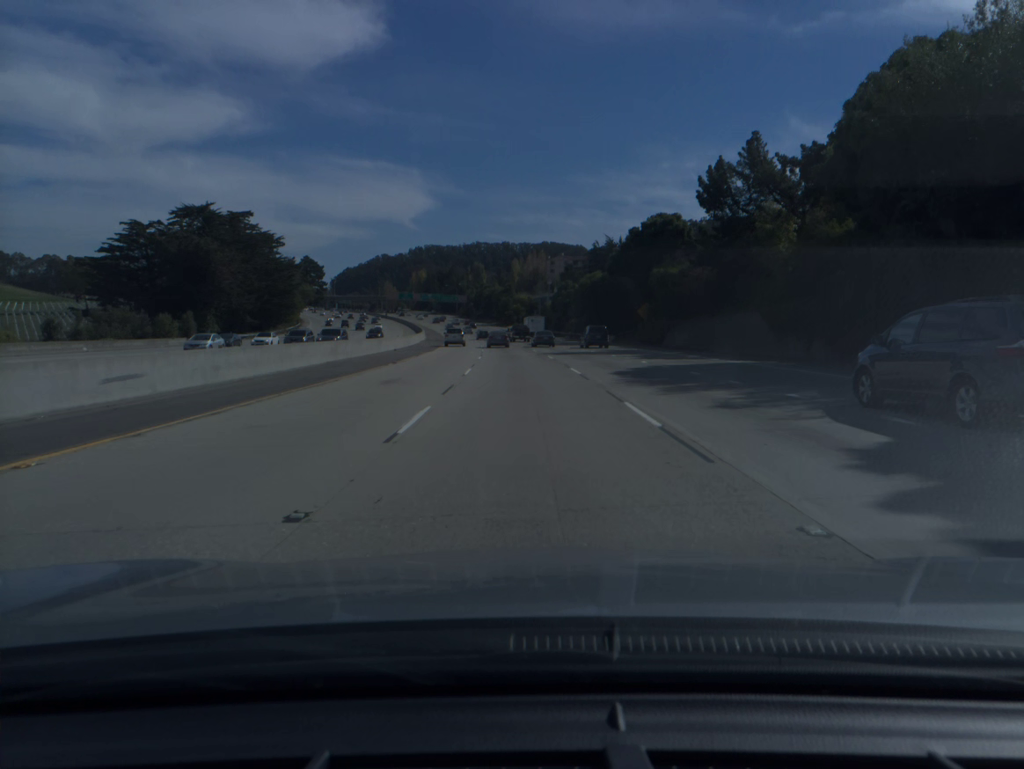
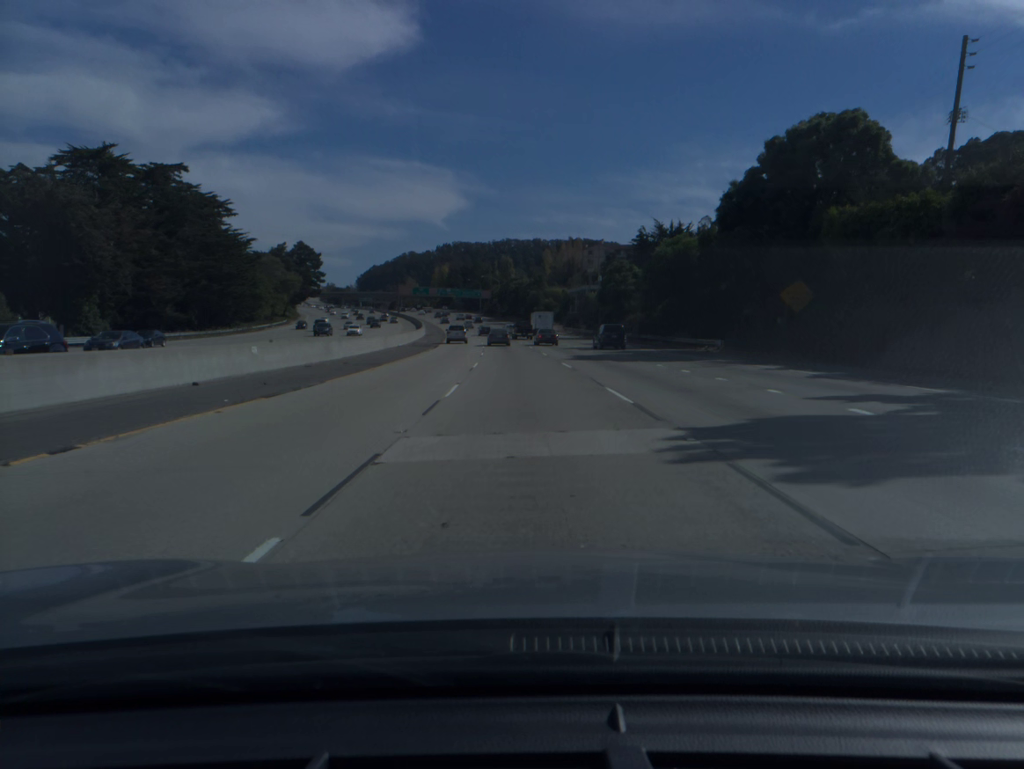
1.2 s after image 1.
(-0.8, +38.8) m; -2°
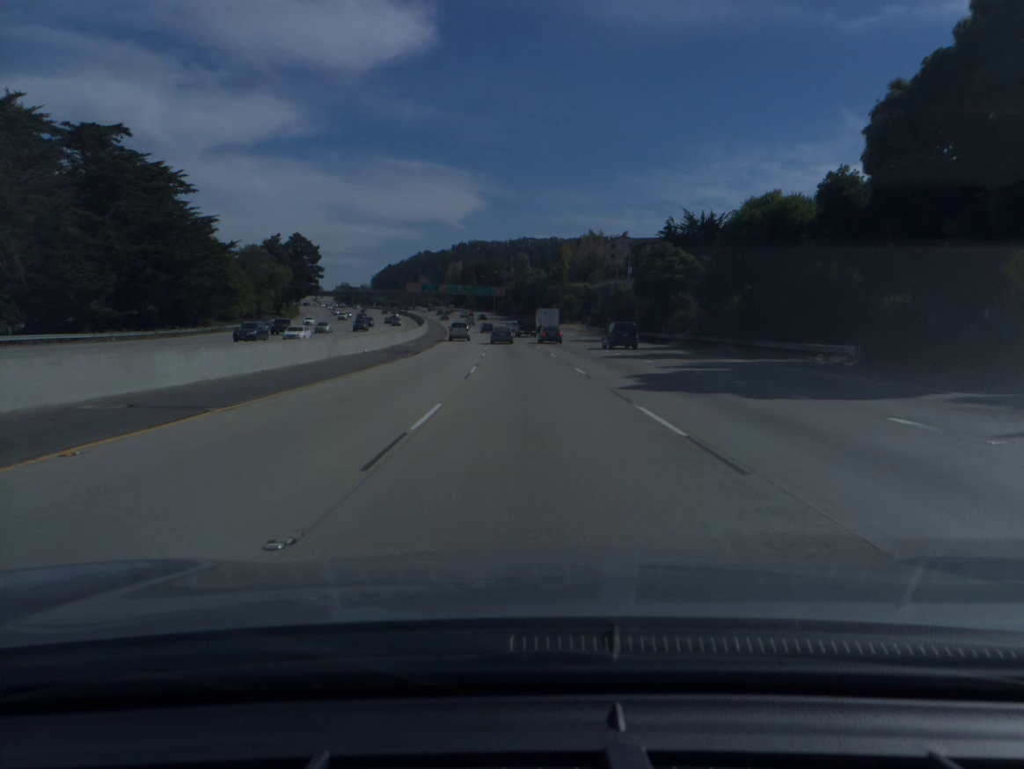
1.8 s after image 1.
(-0.2, +19.3) m; -1°
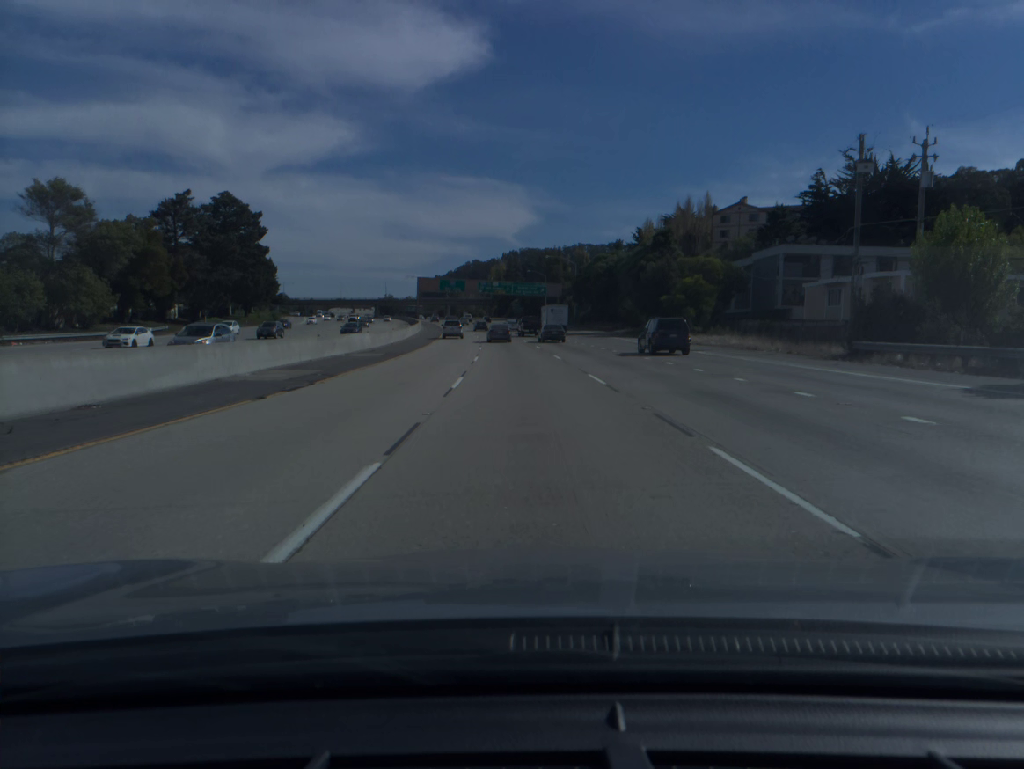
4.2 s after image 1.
(-2.7, +76.1) m; -4°
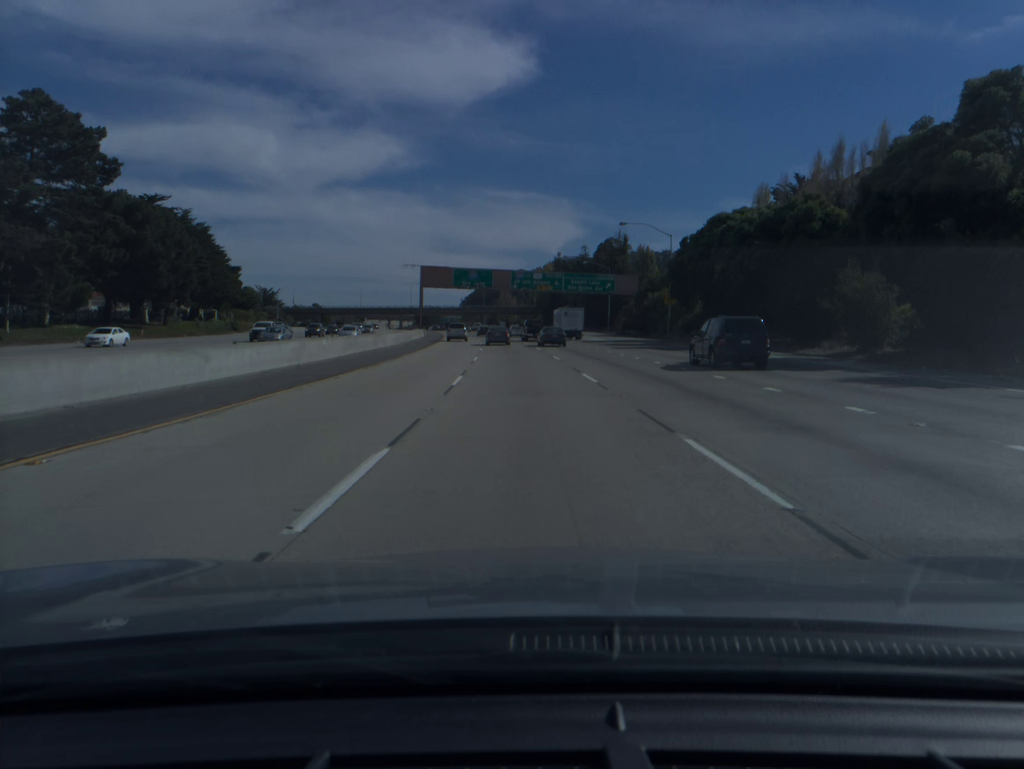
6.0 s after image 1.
(-1.7, +56.1) m; -3°
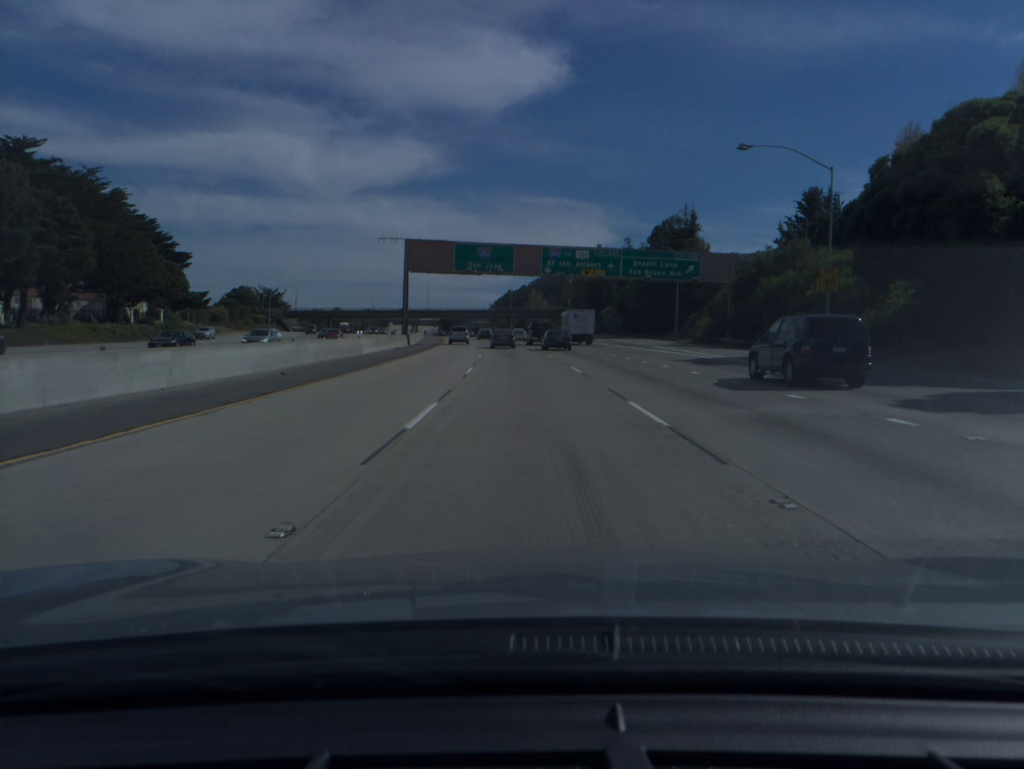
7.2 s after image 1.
(-0.7, +37.2) m; -2°
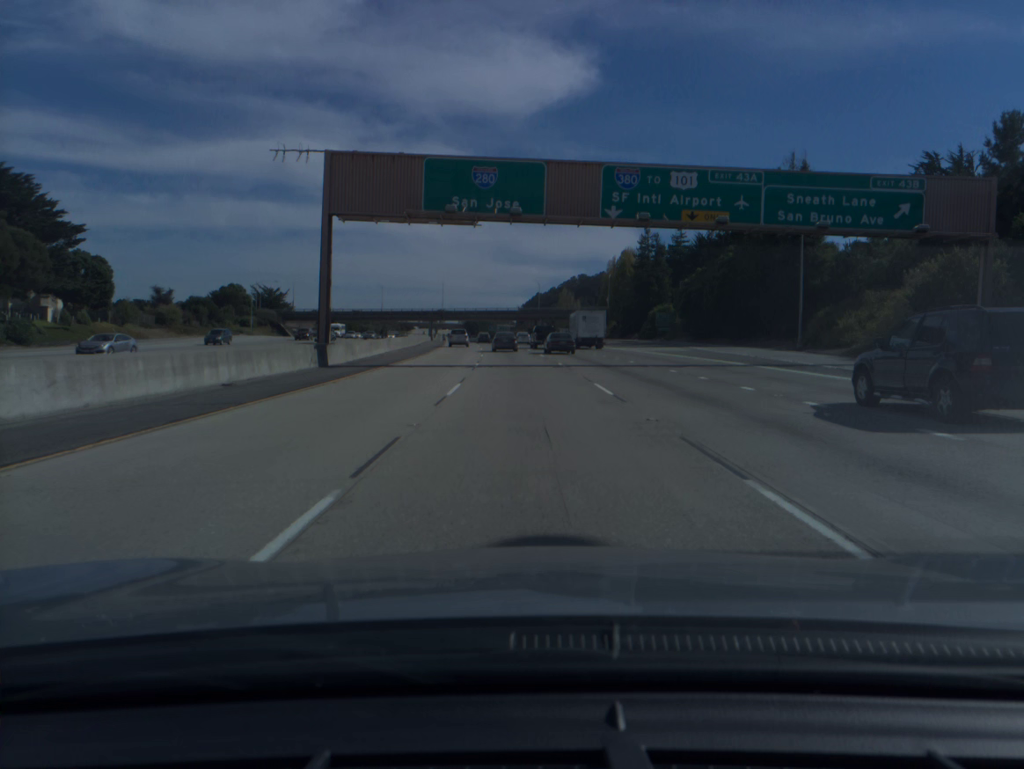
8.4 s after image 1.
(-0.7, +36.8) m; -2°
